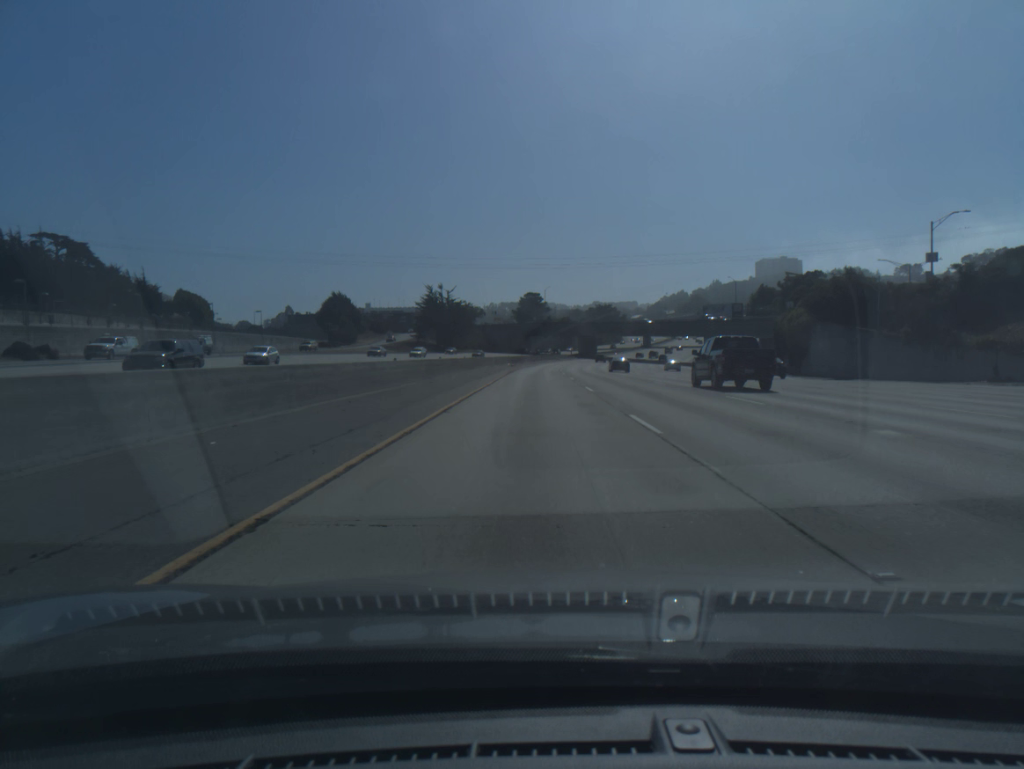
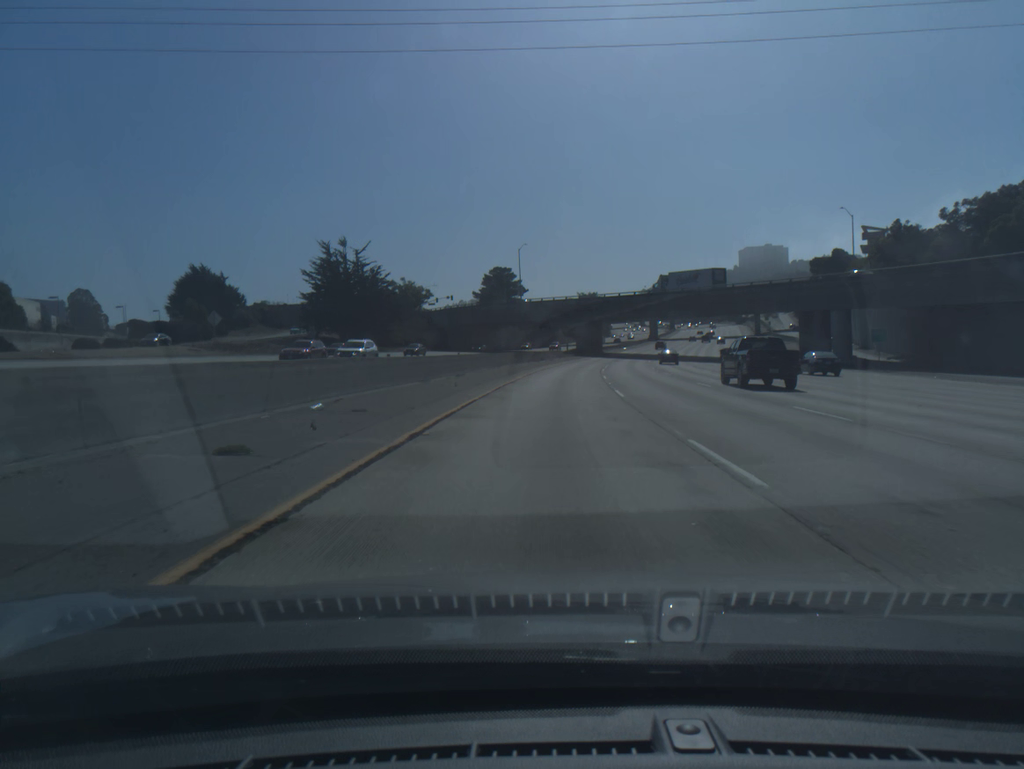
(+0.3, +78.1) m; +2°
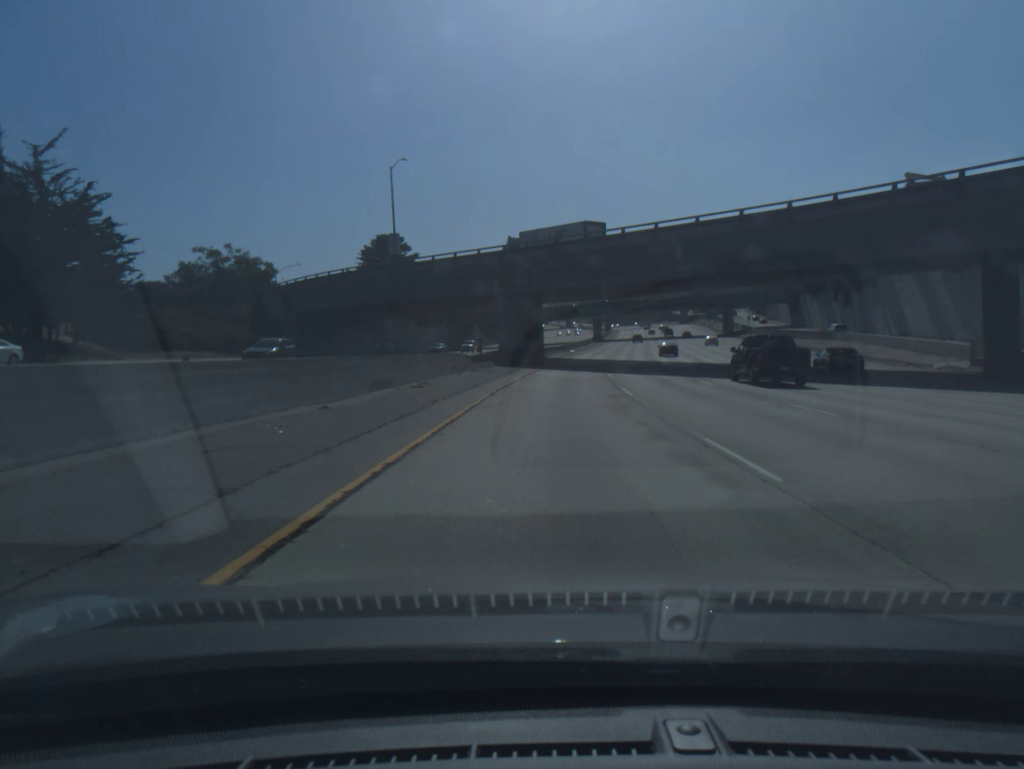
(+2.6, +58.4) m; +6°
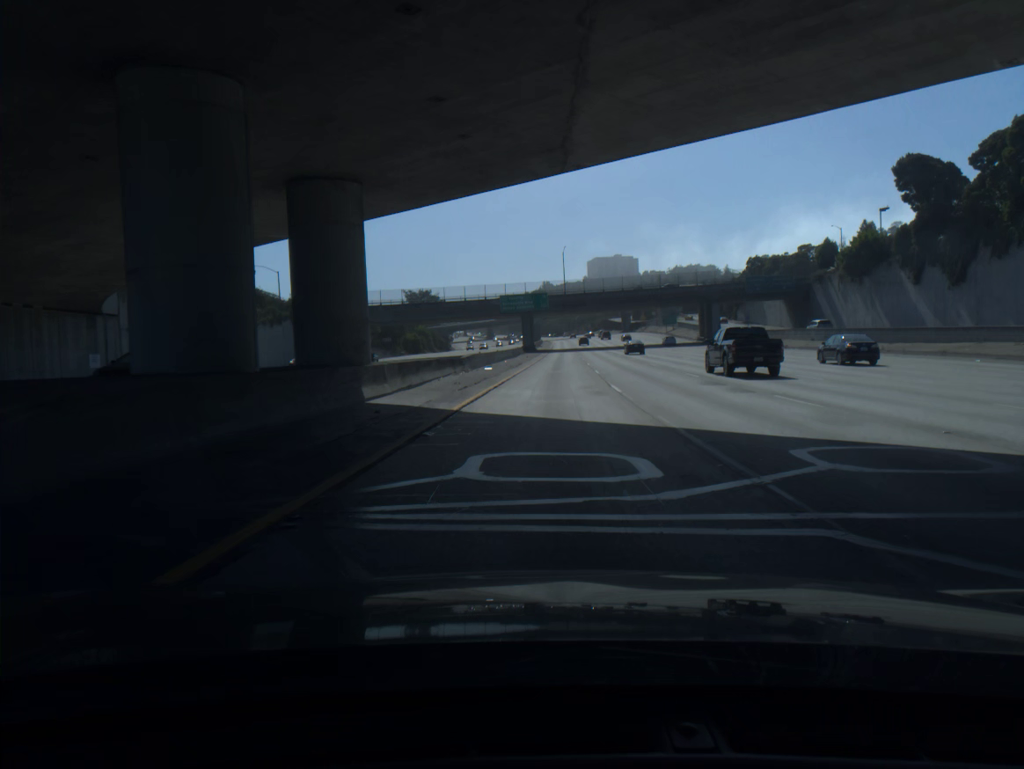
(+3.1, +58.2) m; +6°
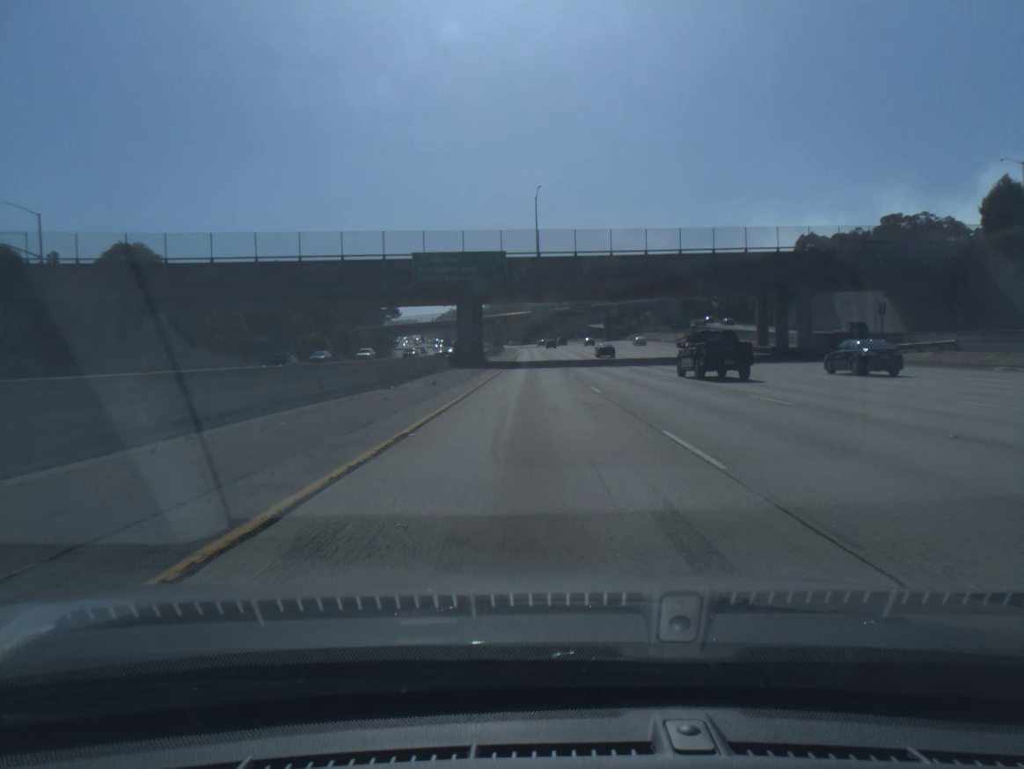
(+1.7, +58.0) m; +3°
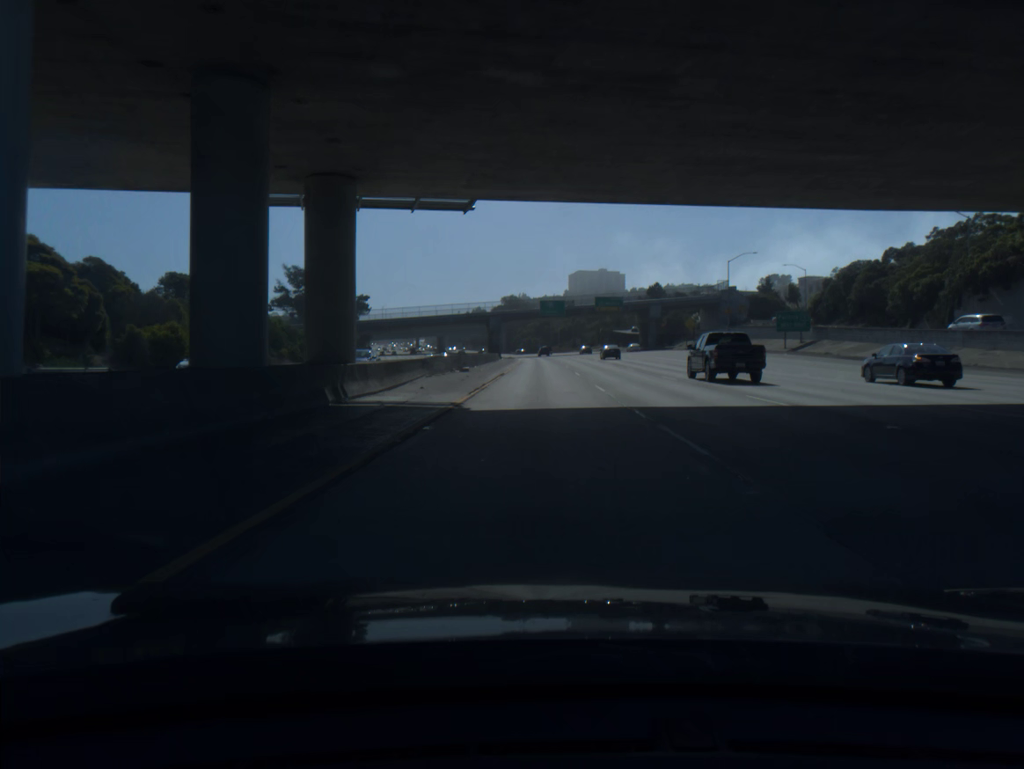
(-0.3, +57.6) m; -1°
